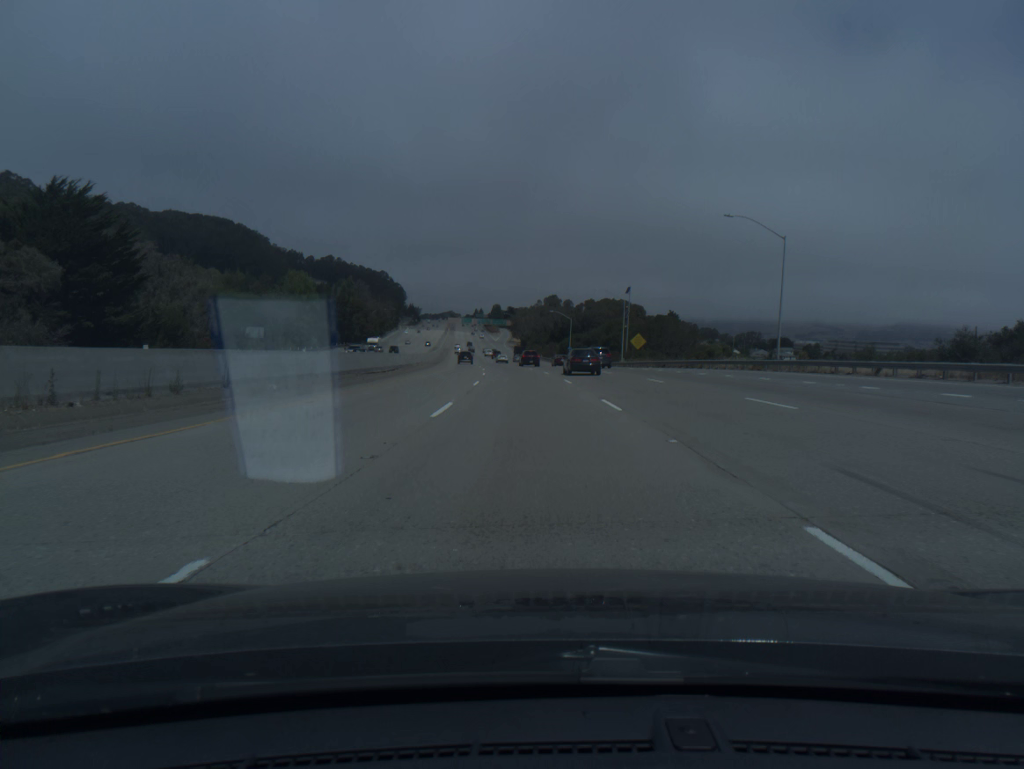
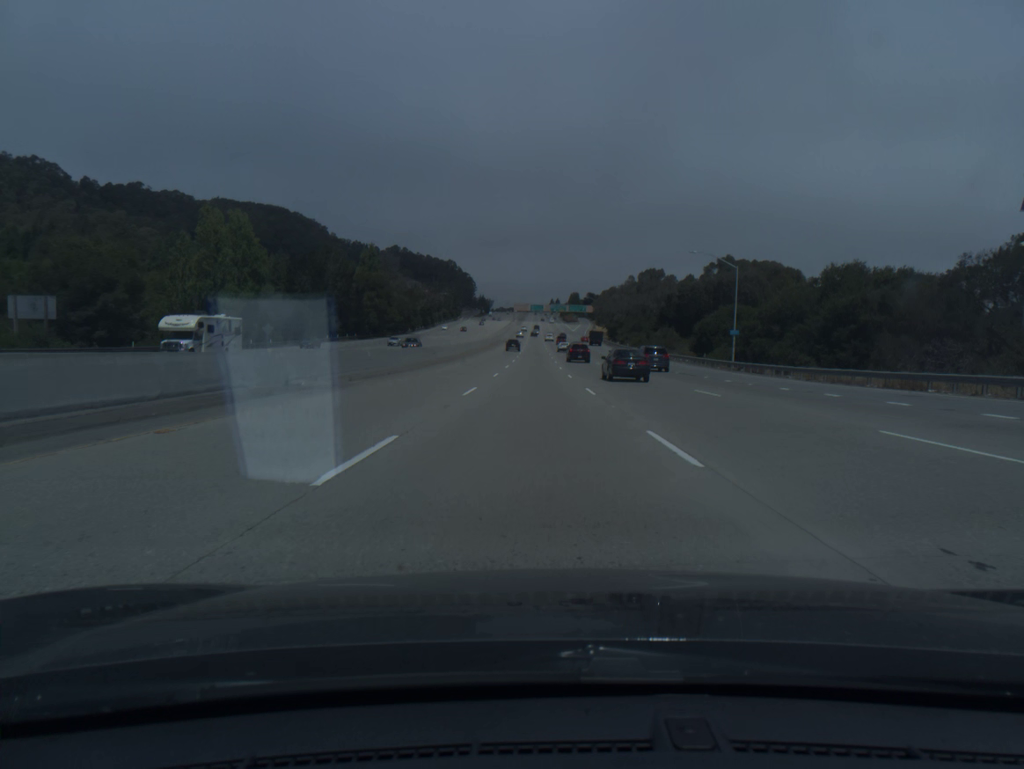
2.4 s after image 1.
(-4.0, +80.6) m; -6°
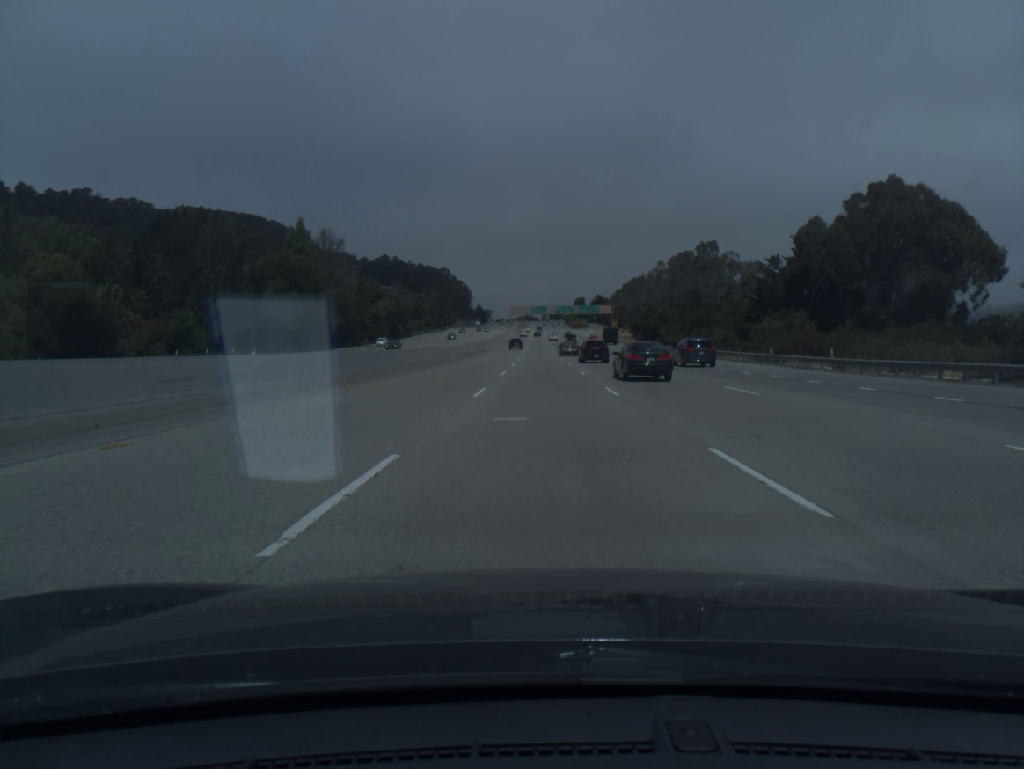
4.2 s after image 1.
(-0.6, +60.8) m; 0°
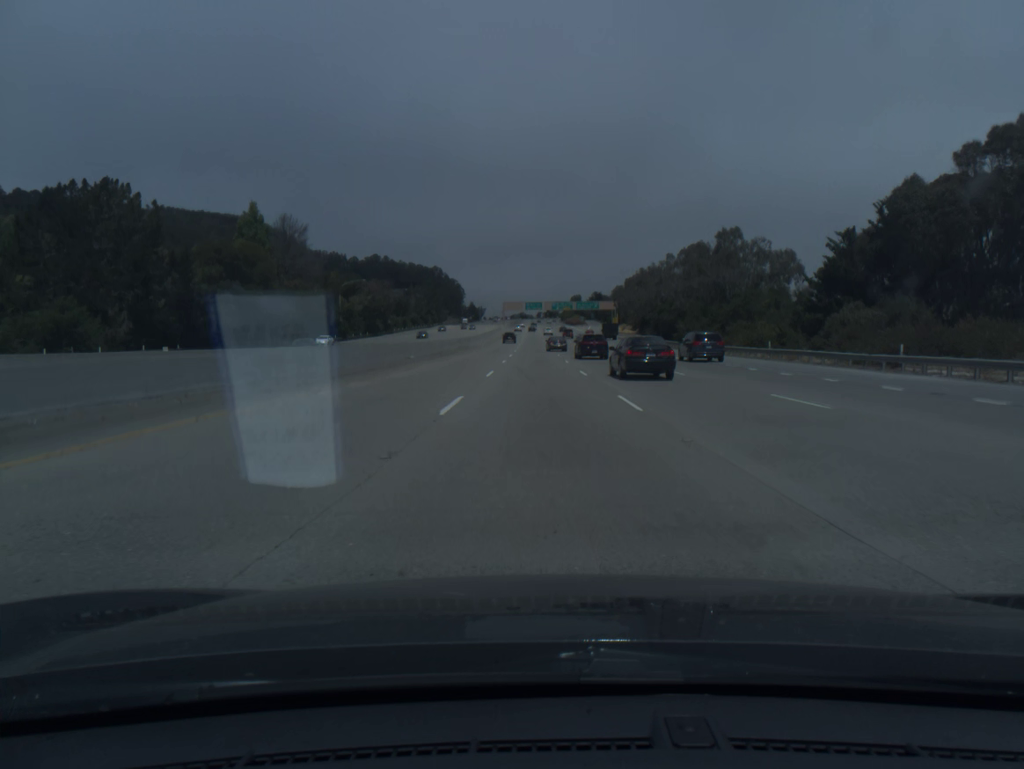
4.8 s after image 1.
(+0.1, +20.2) m; 0°
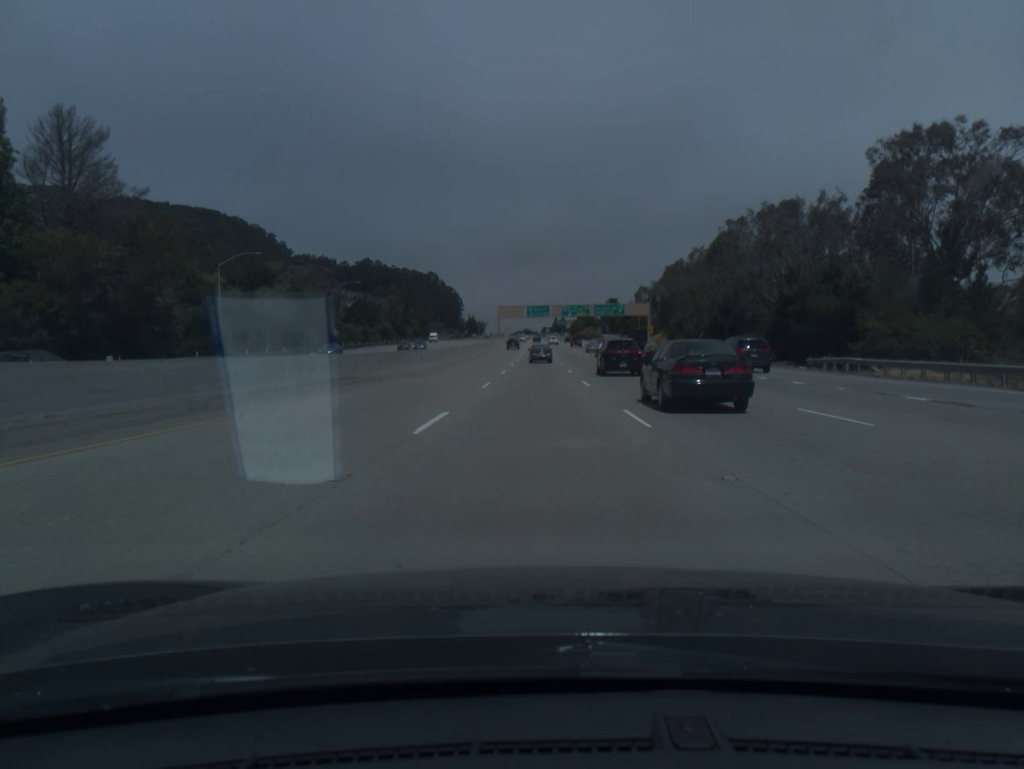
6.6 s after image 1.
(-0.1, +60.4) m; 0°
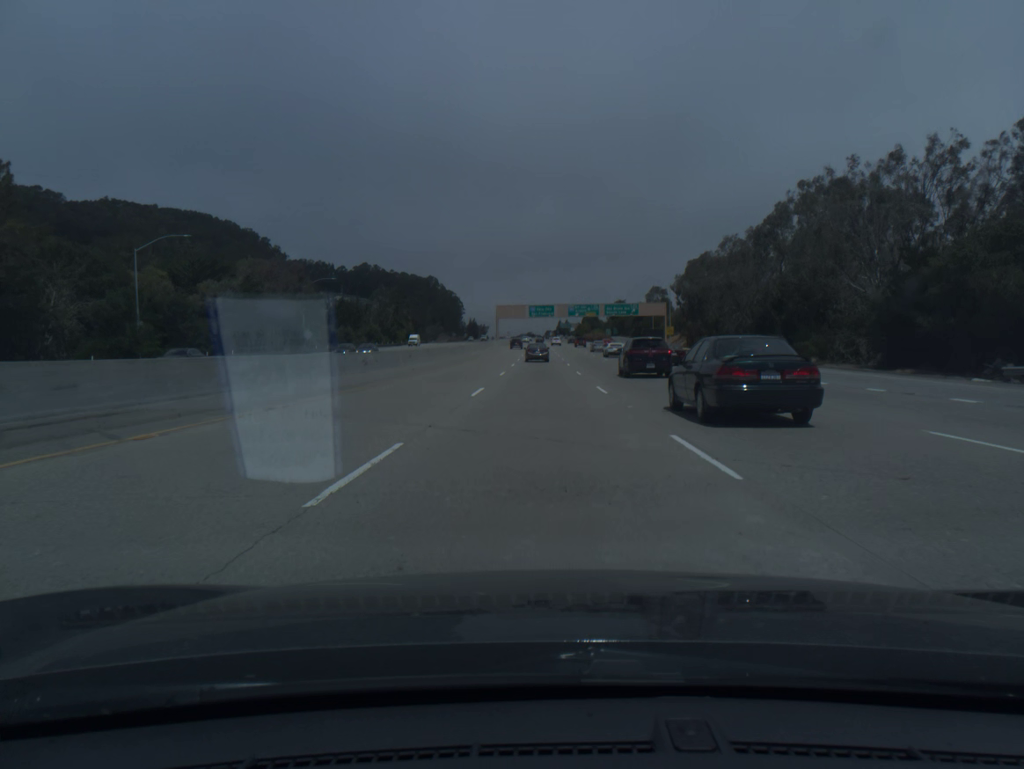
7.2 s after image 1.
(0.0, +20.0) m; 0°
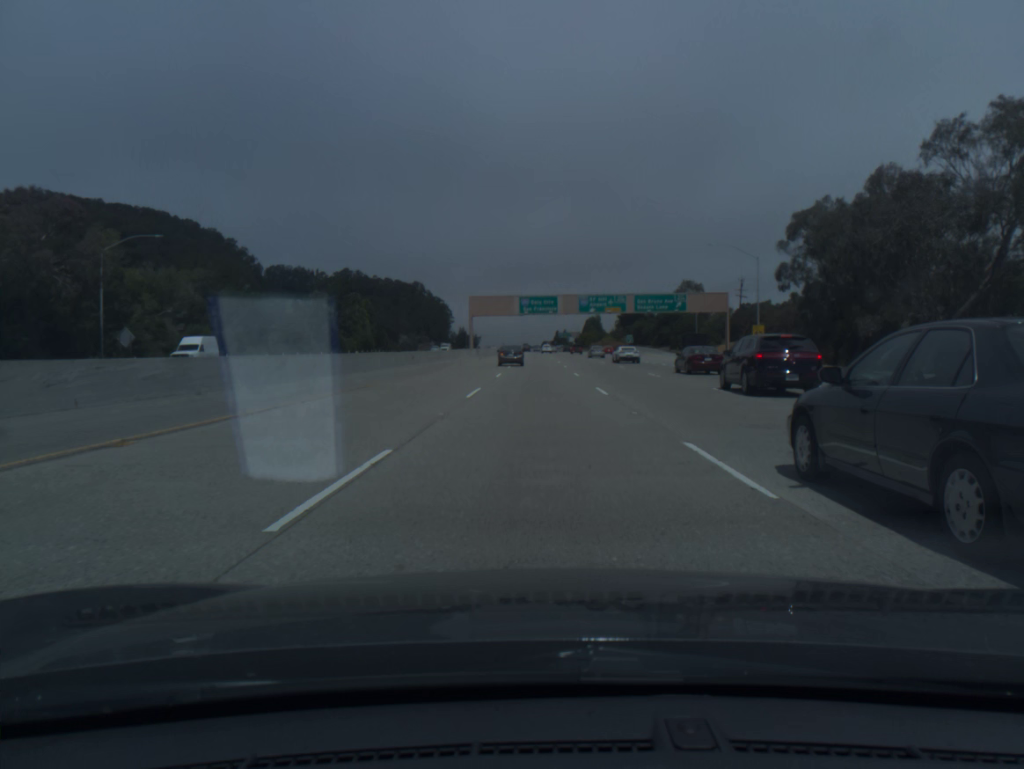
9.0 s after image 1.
(+0.2, +59.1) m; 0°
